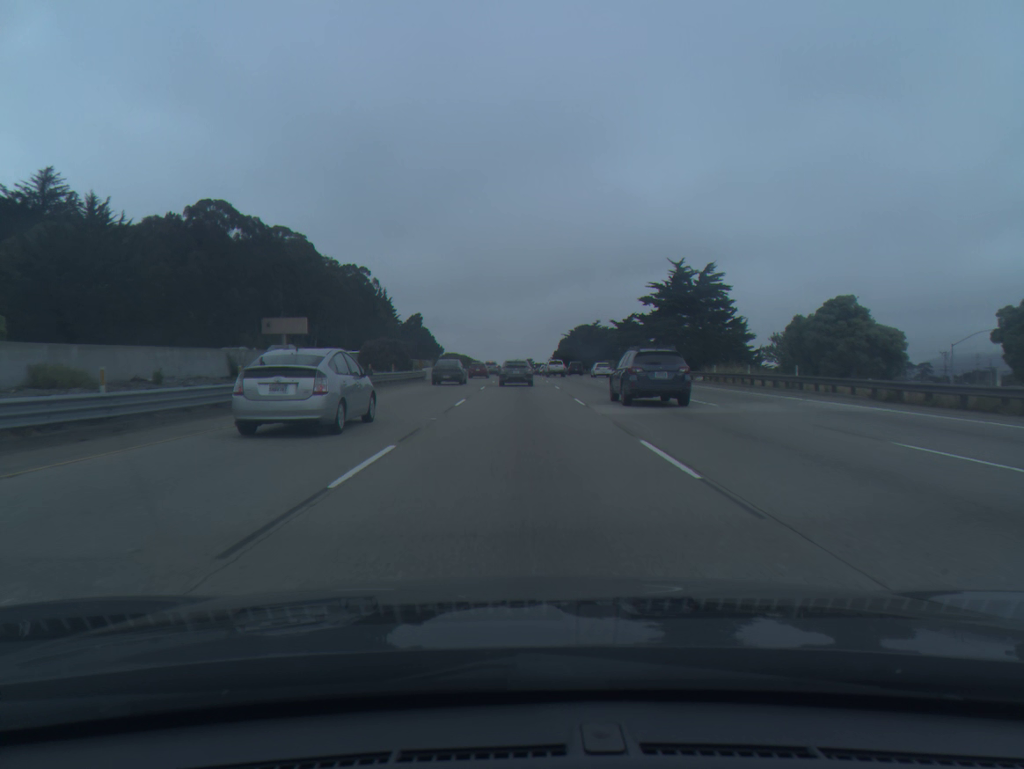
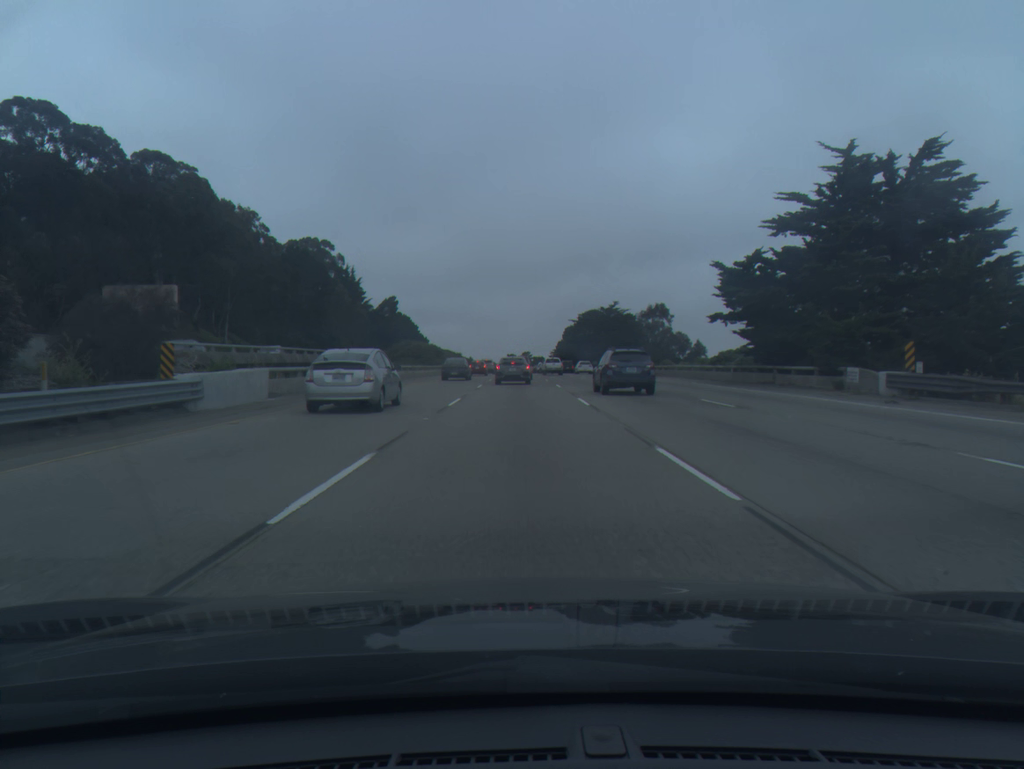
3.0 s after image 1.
(0.0, +45.6) m; 0°
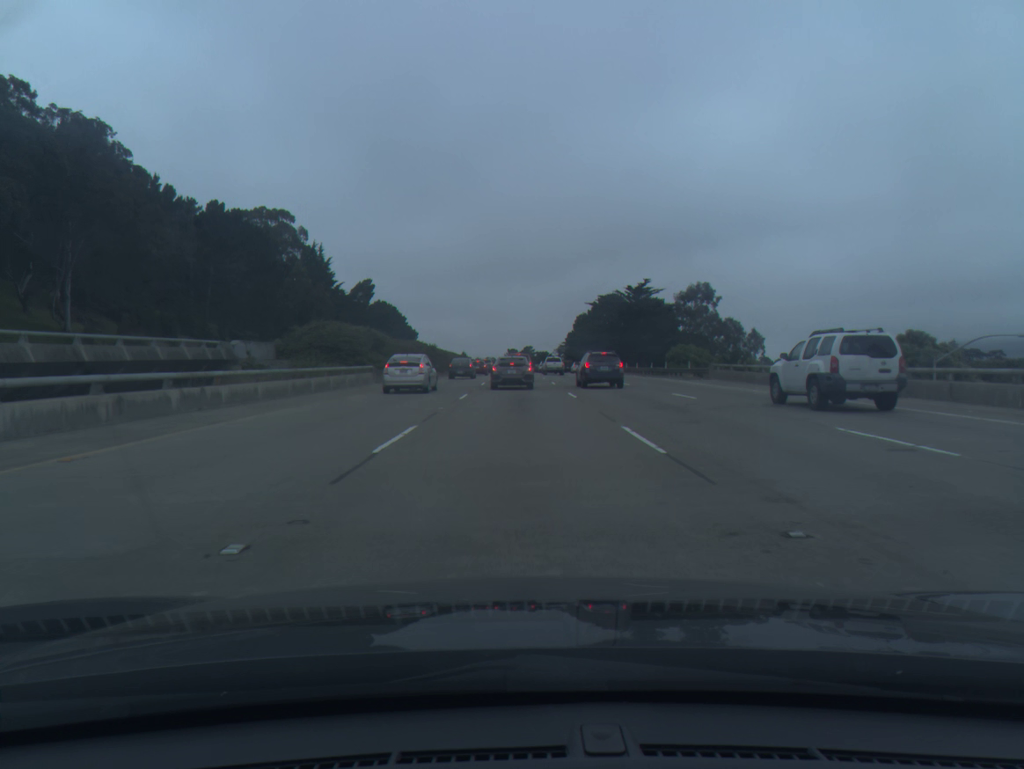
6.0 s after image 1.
(0.0, +40.2) m; 0°
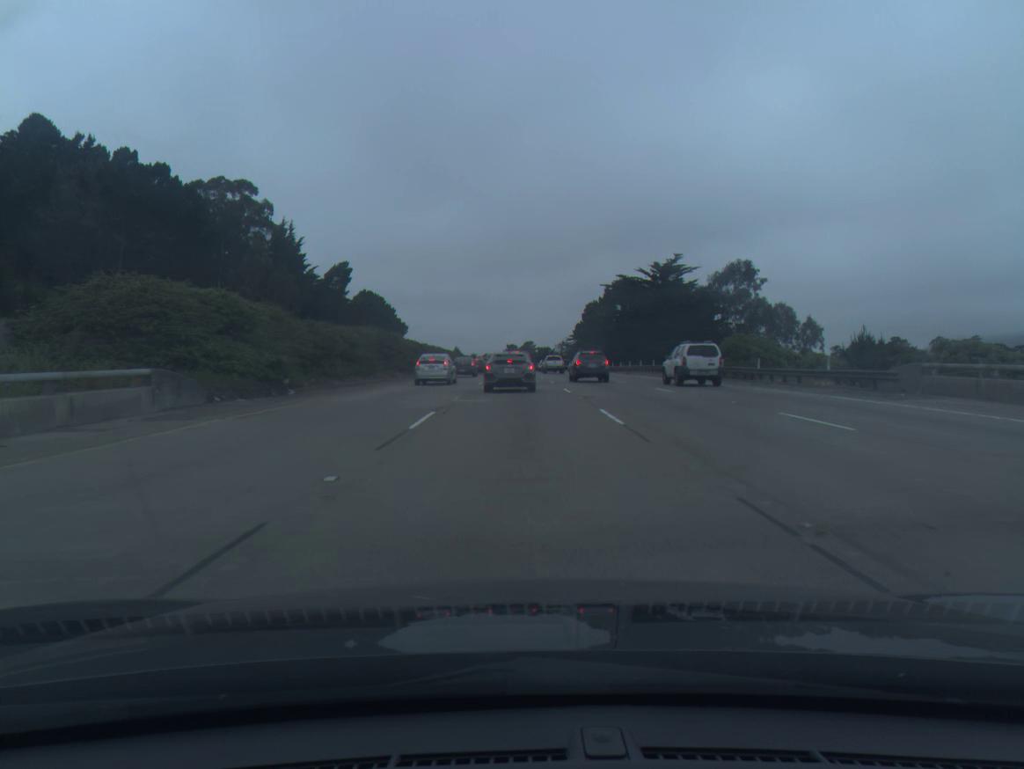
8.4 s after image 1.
(0.0, +26.0) m; 0°
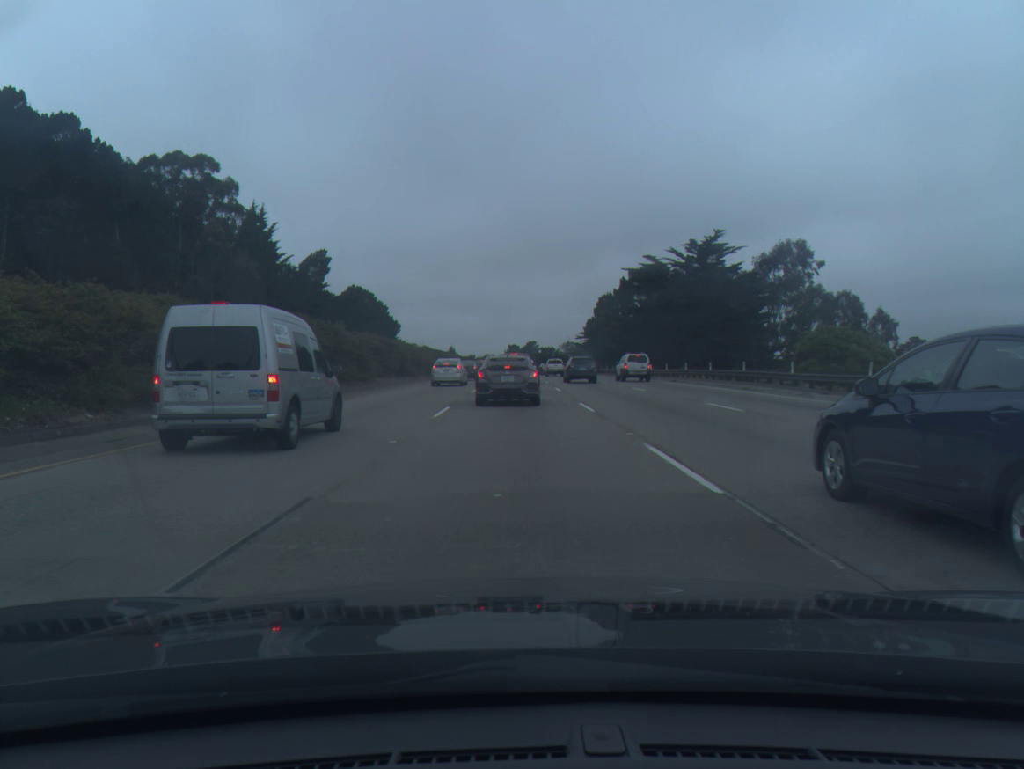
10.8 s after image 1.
(0.0, +20.5) m; 0°
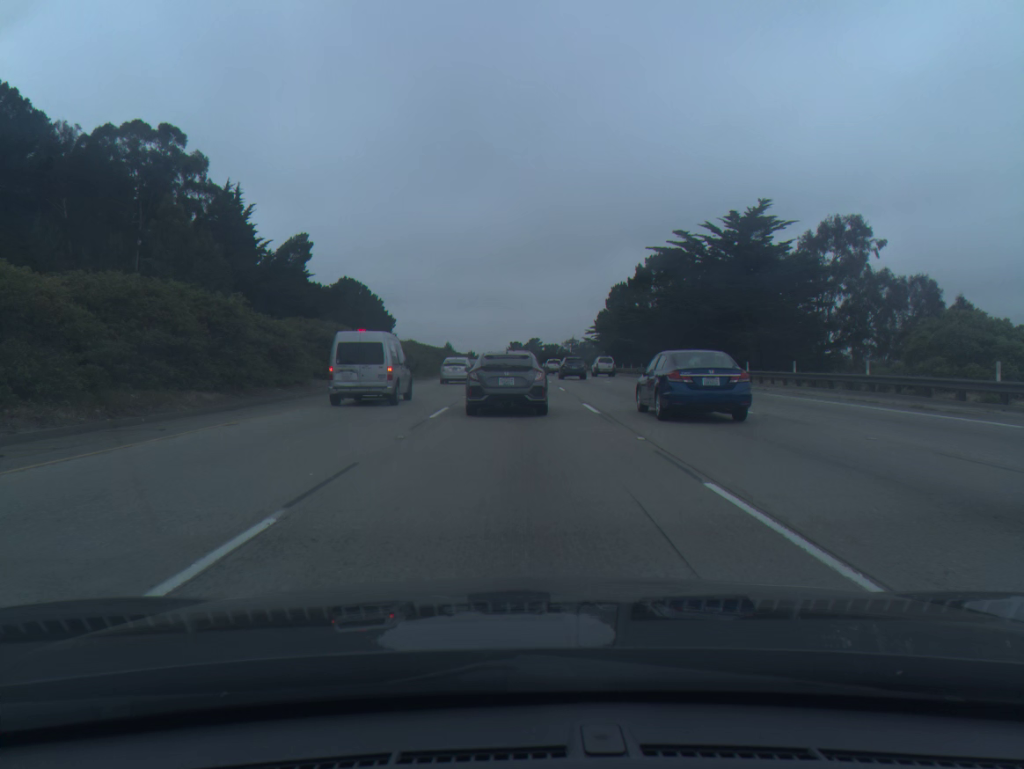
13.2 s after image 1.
(0.0, +15.5) m; 0°
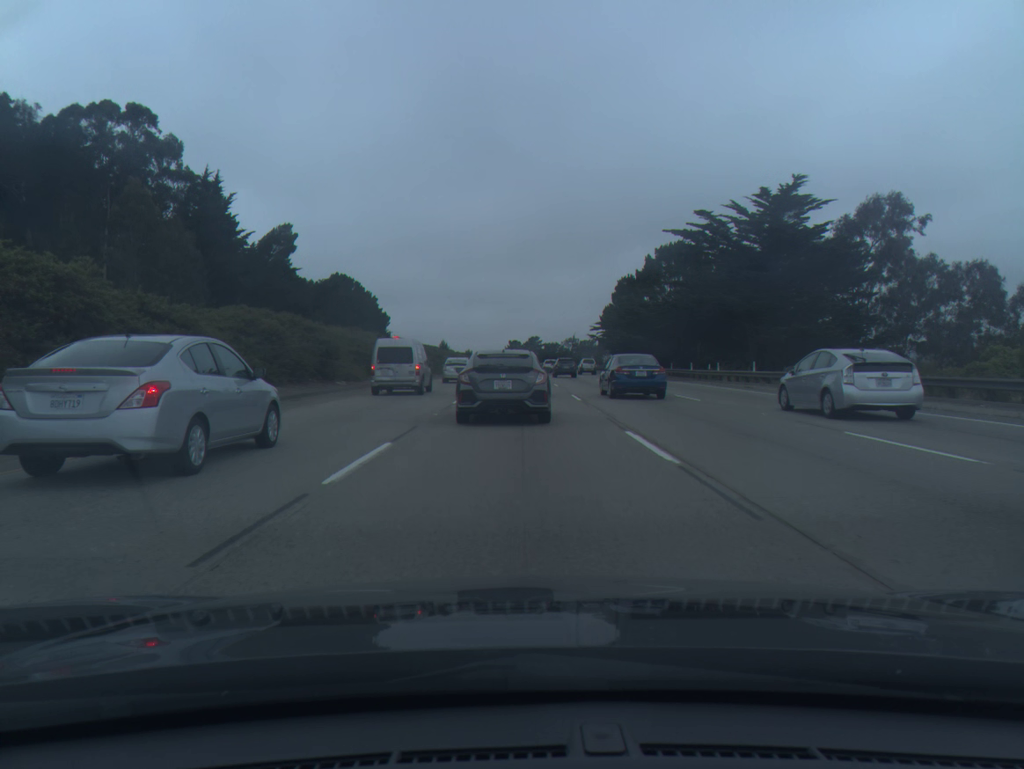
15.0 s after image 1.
(0.0, +9.1) m; 0°
